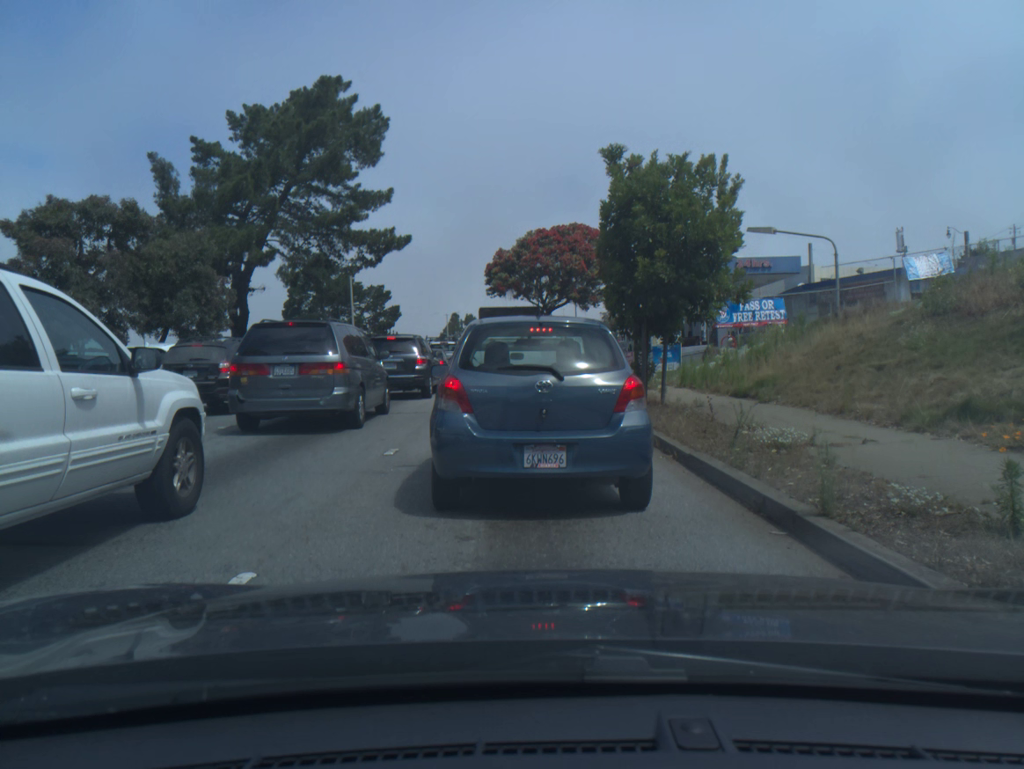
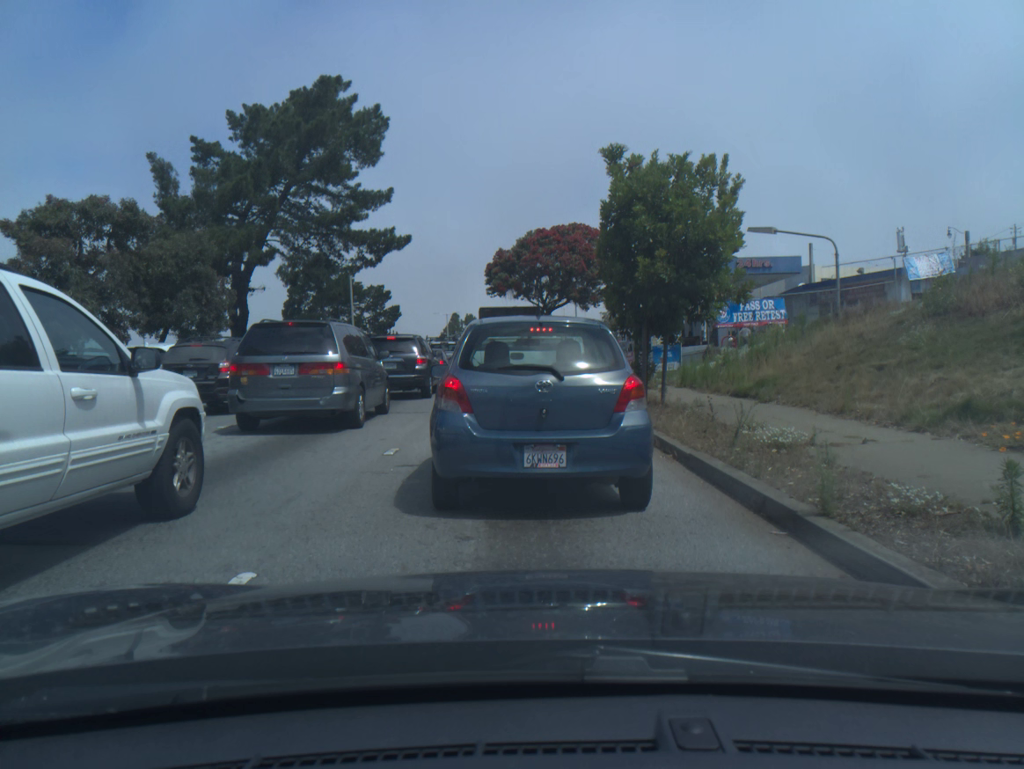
(0.0, +0.1) m; 0°
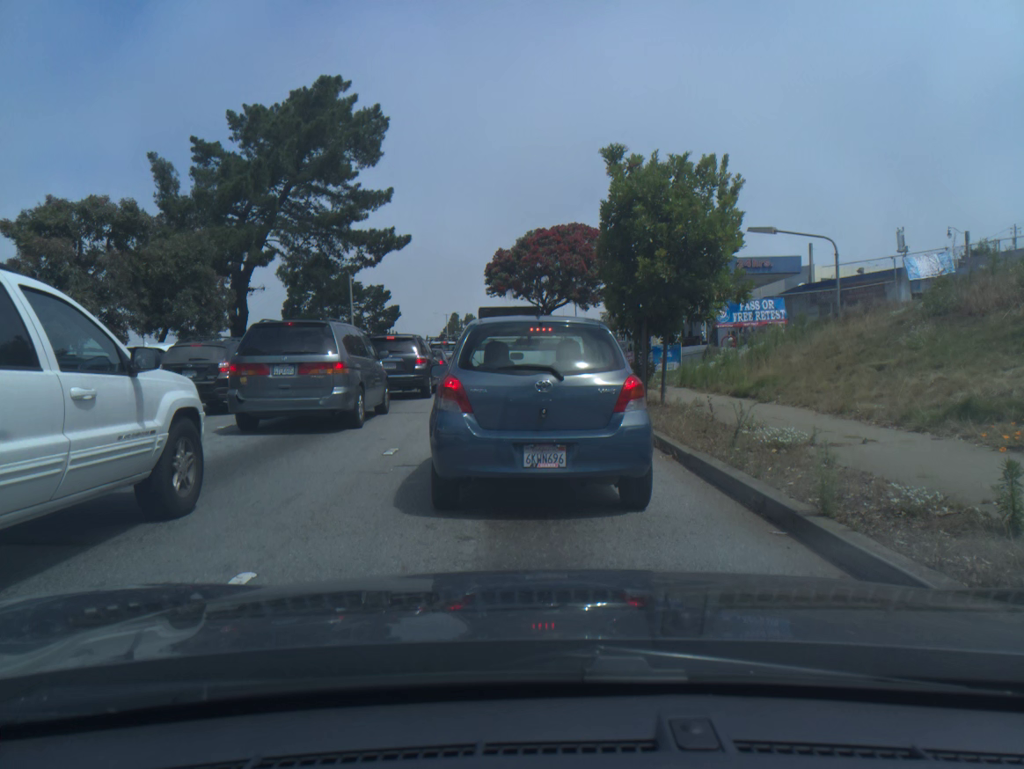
(0.0, 0.0) m; 0°
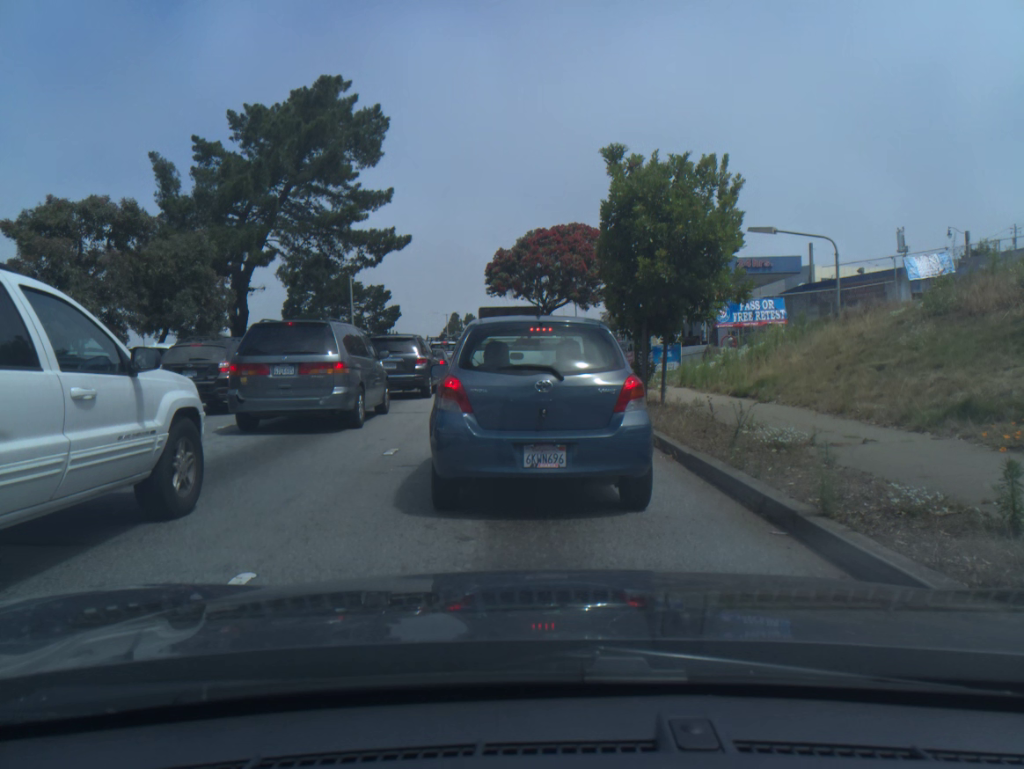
(0.0, 0.0) m; 0°
